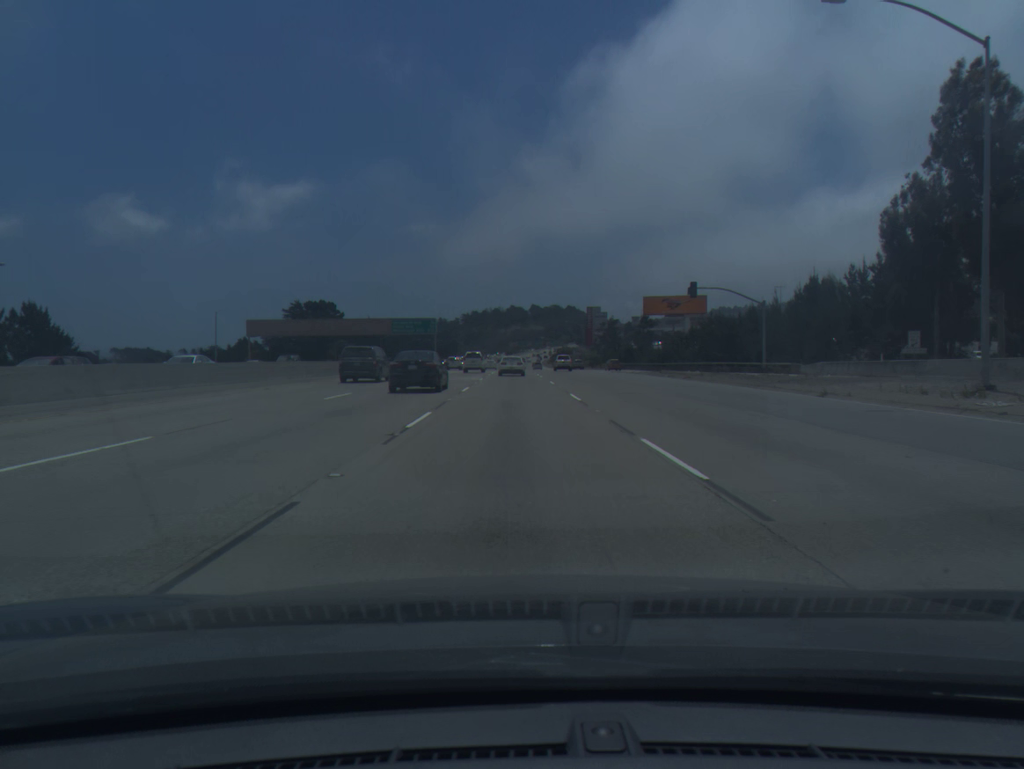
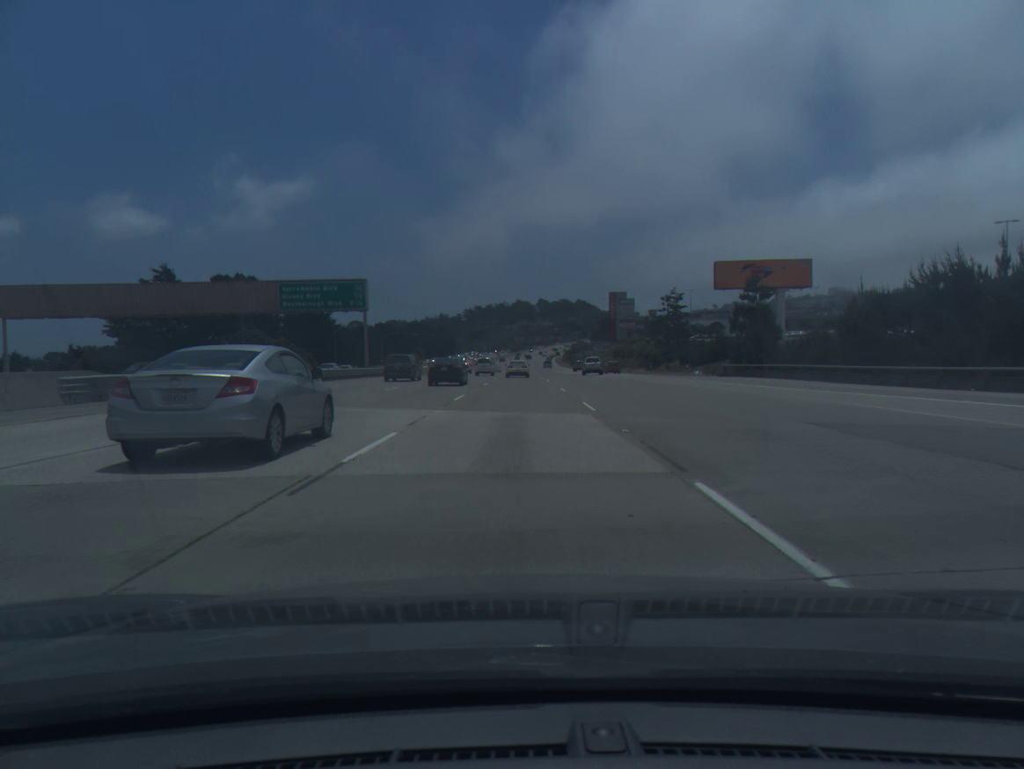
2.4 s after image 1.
(-0.3, +62.7) m; 0°
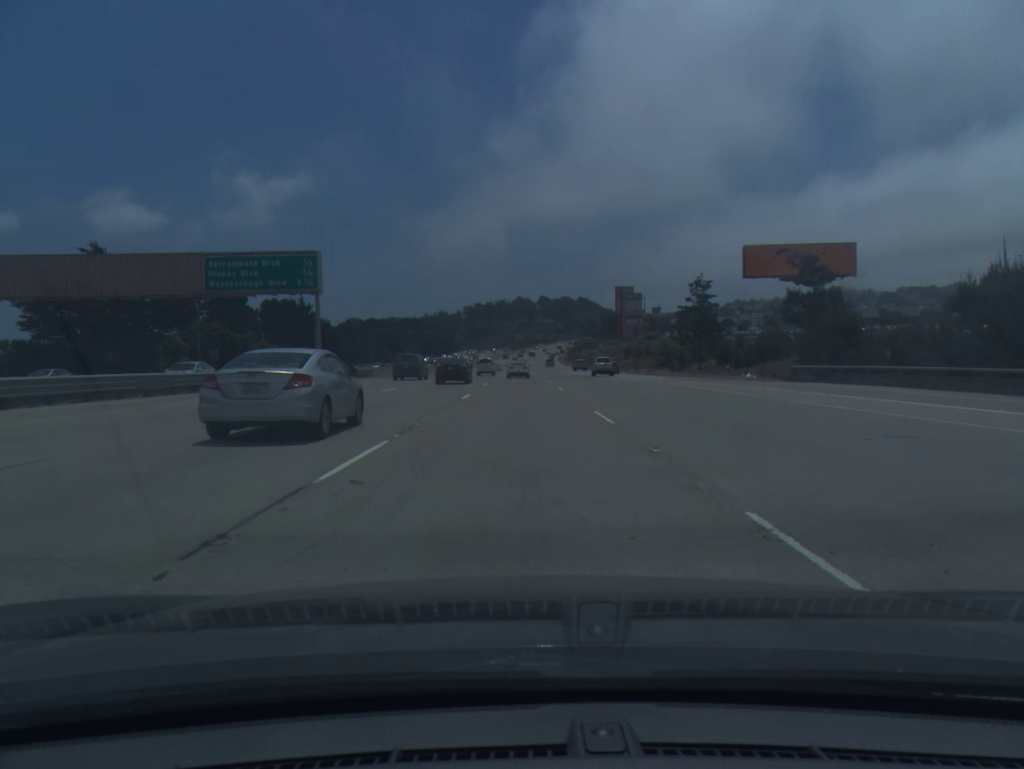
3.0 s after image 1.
(0.0, +16.0) m; 0°
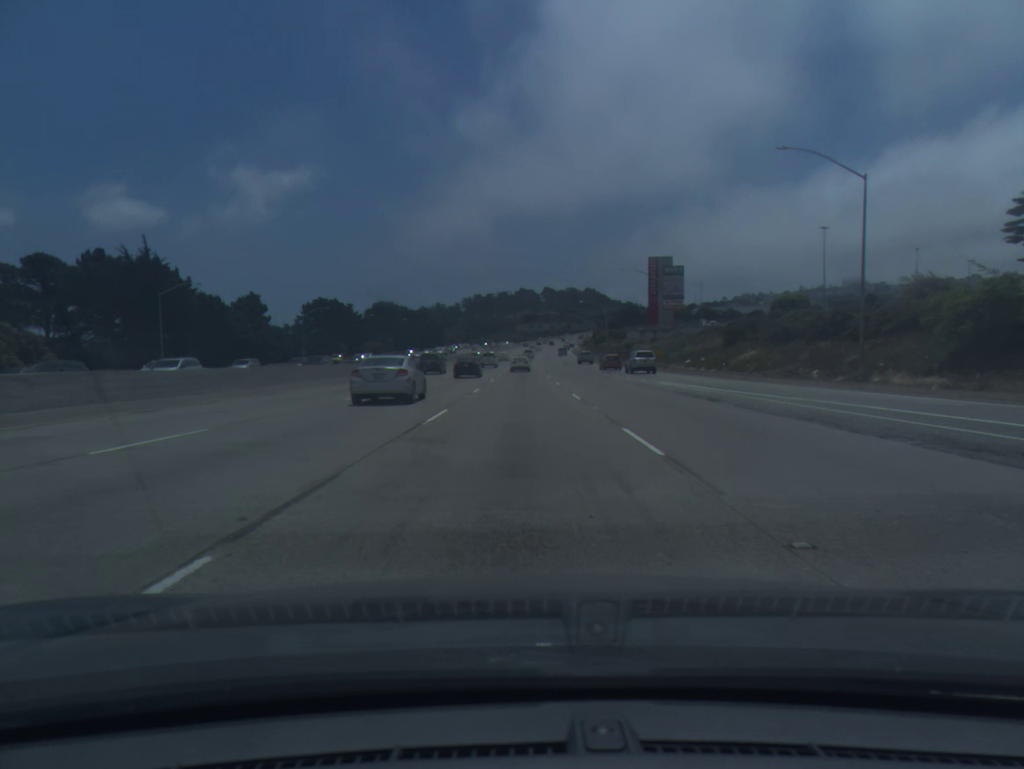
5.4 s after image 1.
(+0.1, +65.4) m; 0°
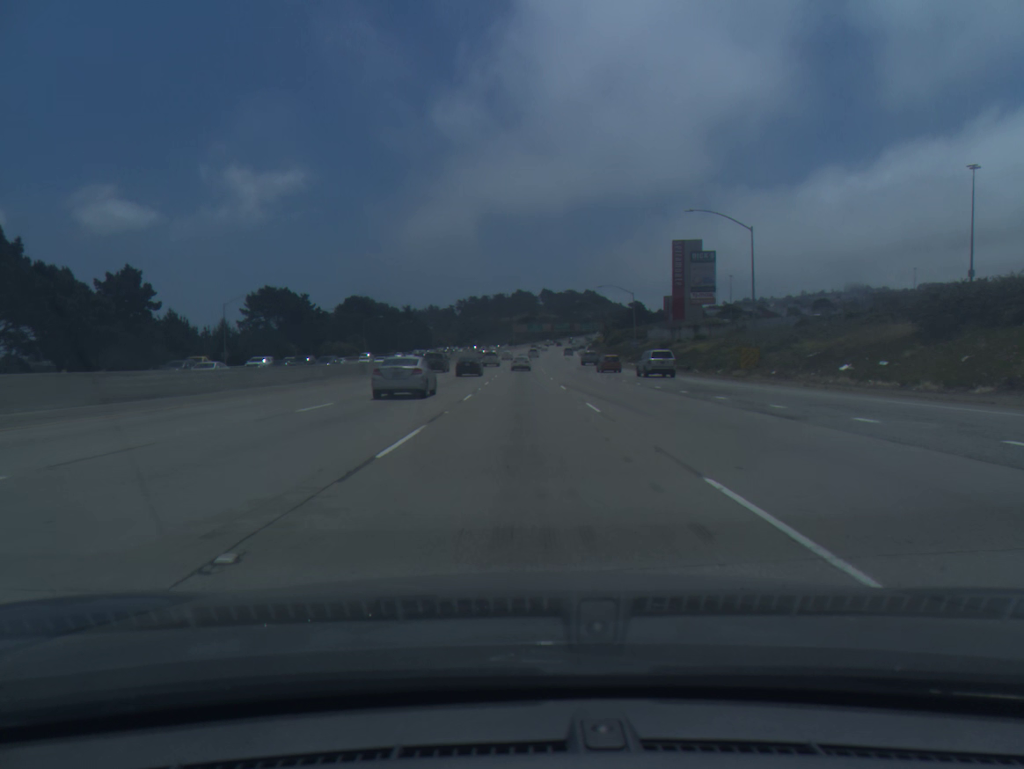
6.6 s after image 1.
(0.0, +34.8) m; 0°
